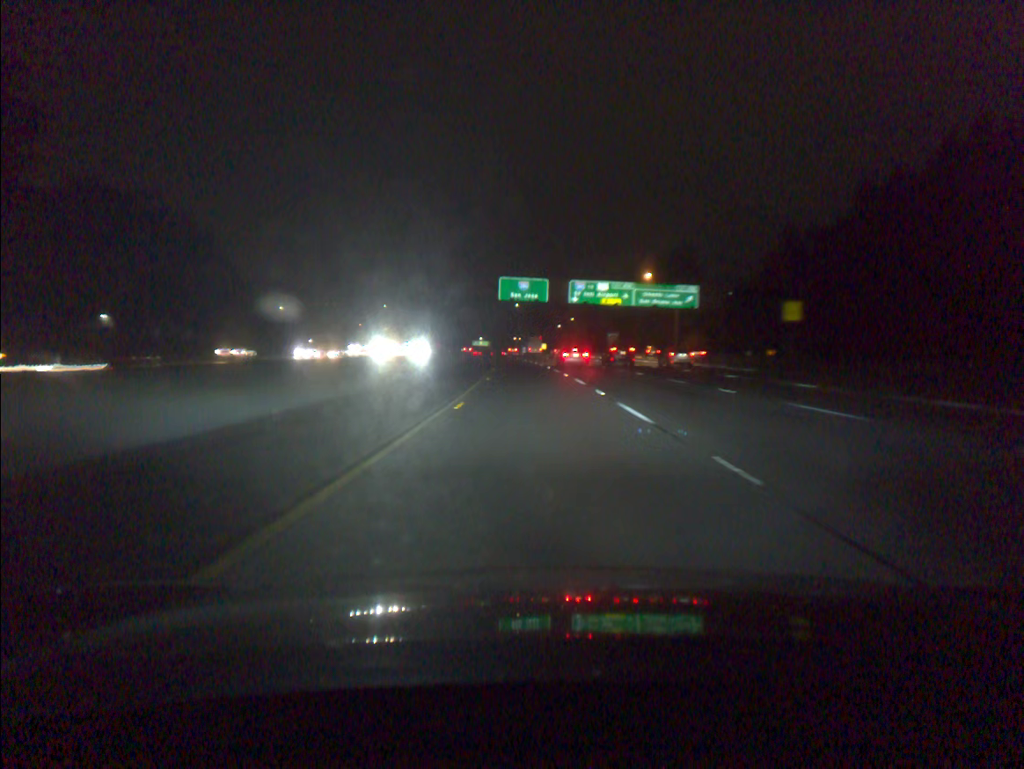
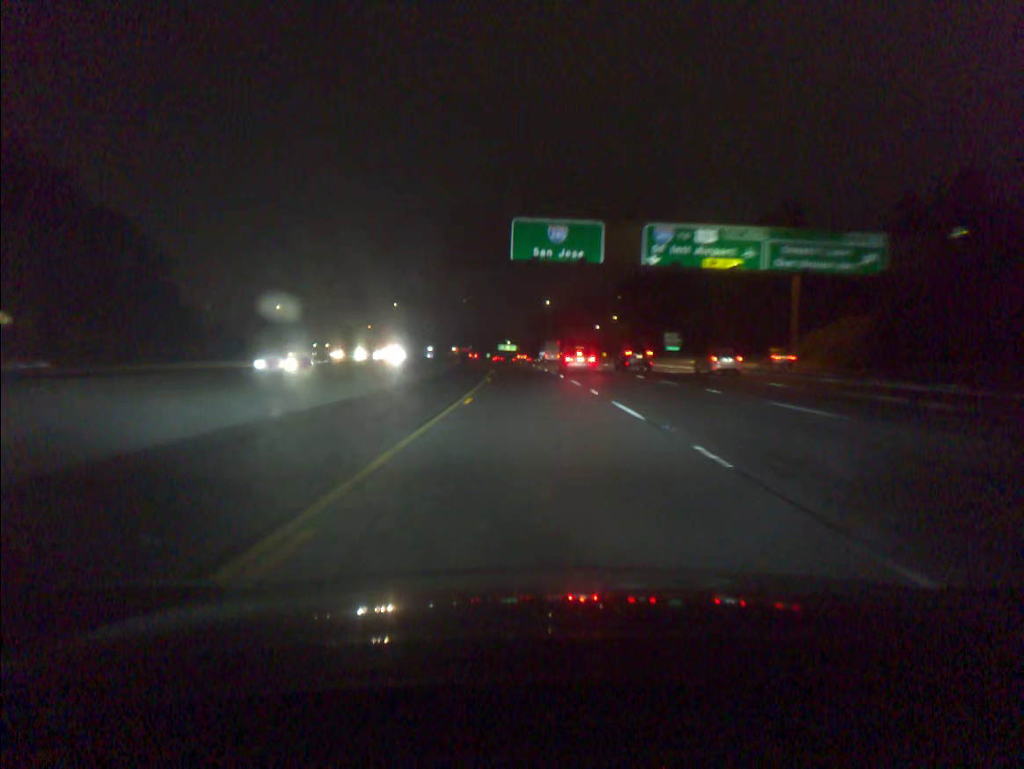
(-0.9, +41.4) m; -2°
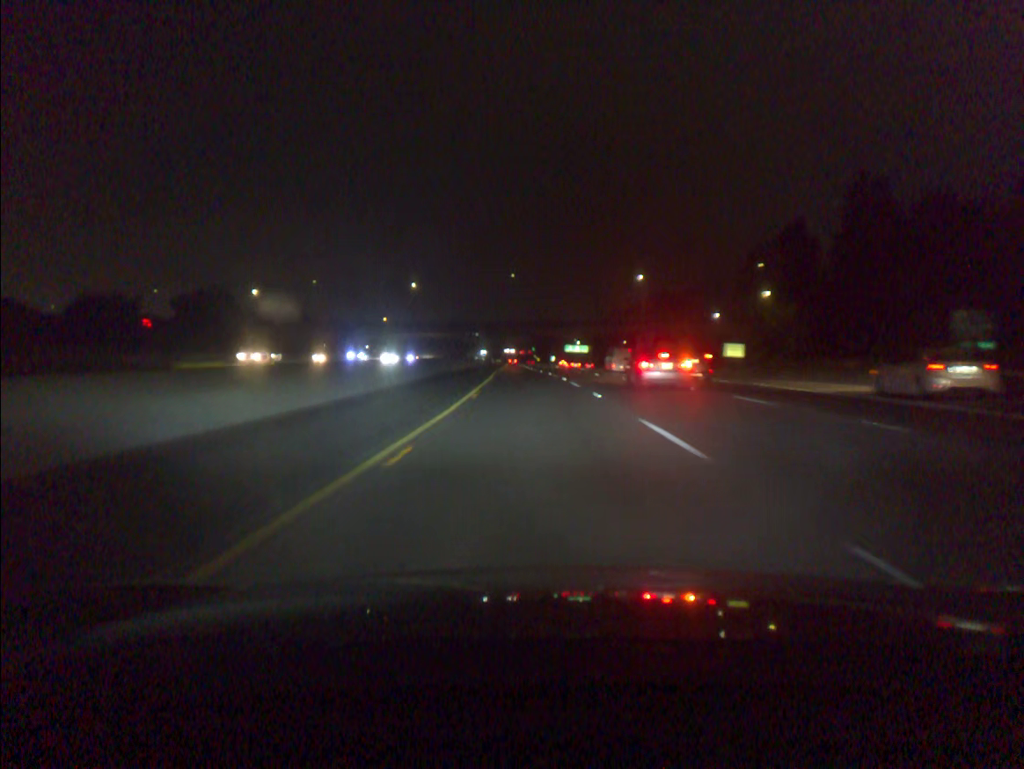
(-3.4, +82.9) m; -5°
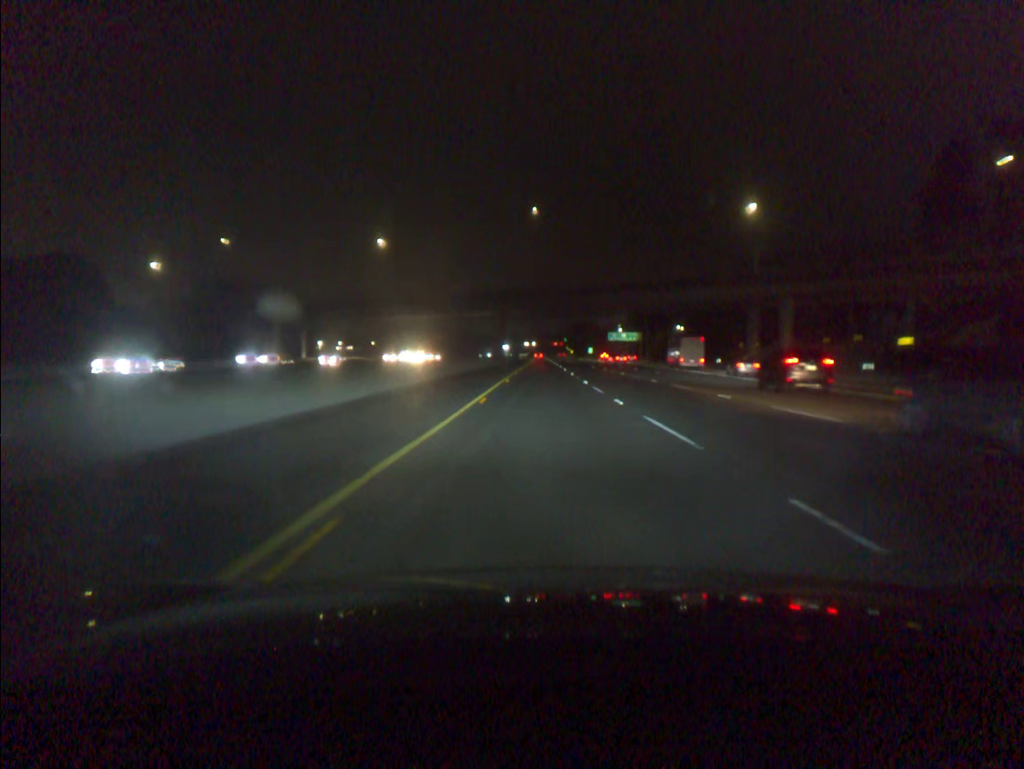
(-1.5, +62.6) m; -2°
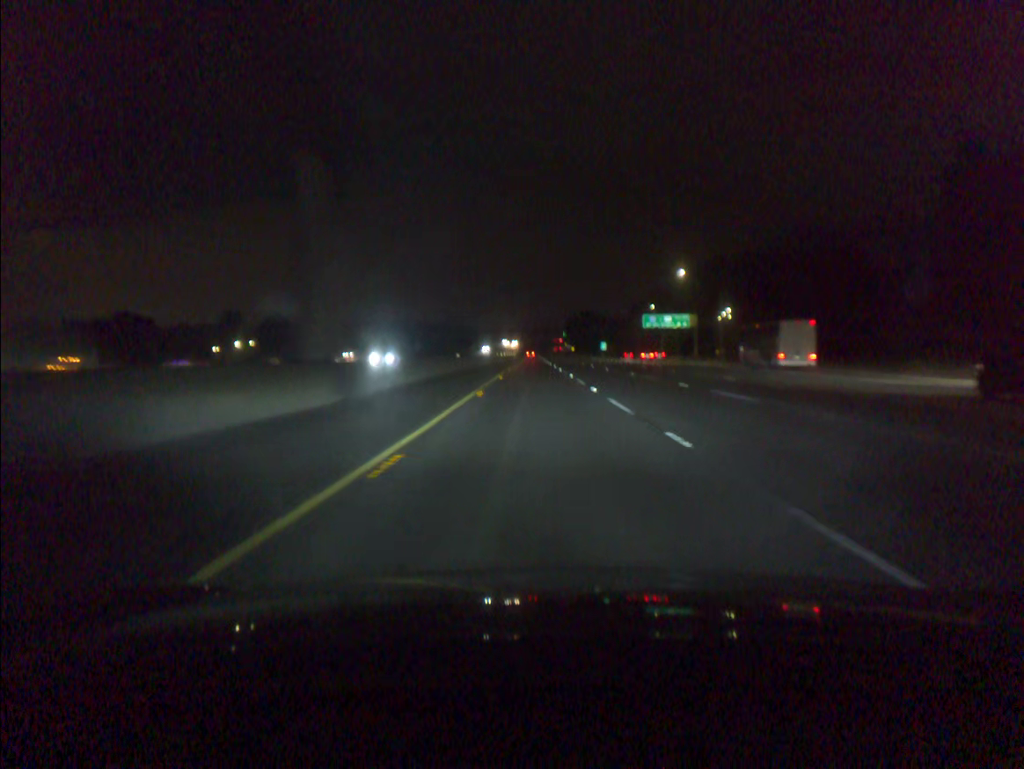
(+0.3, +84.1) m; 0°
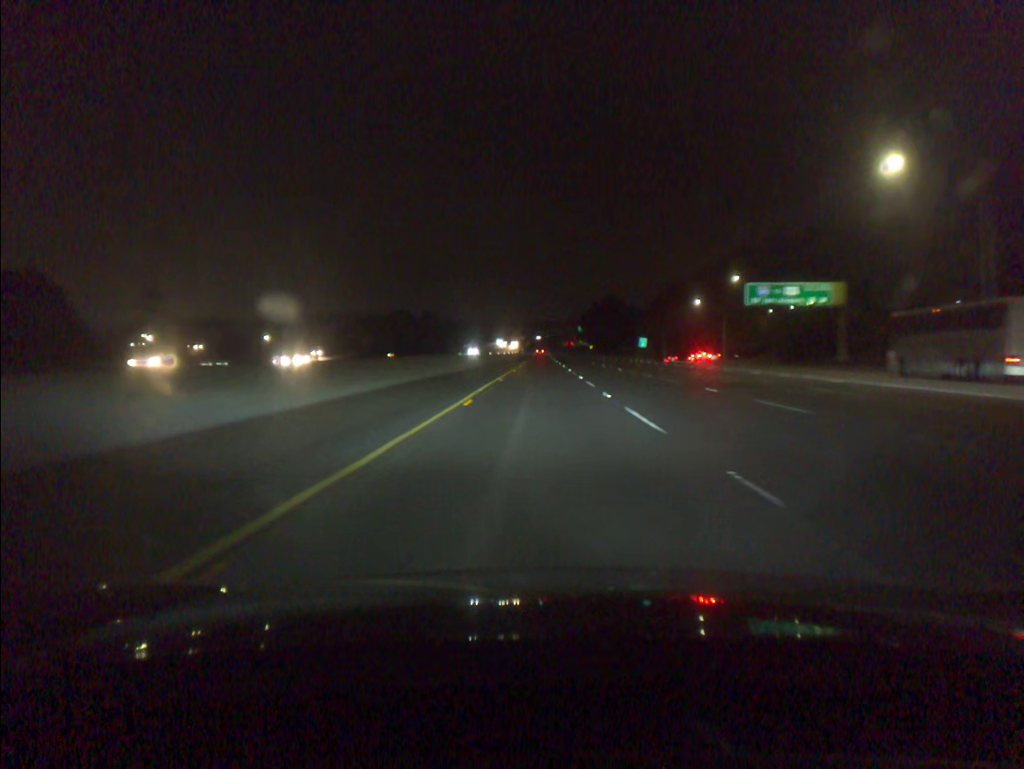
(-0.3, +63.2) m; -1°
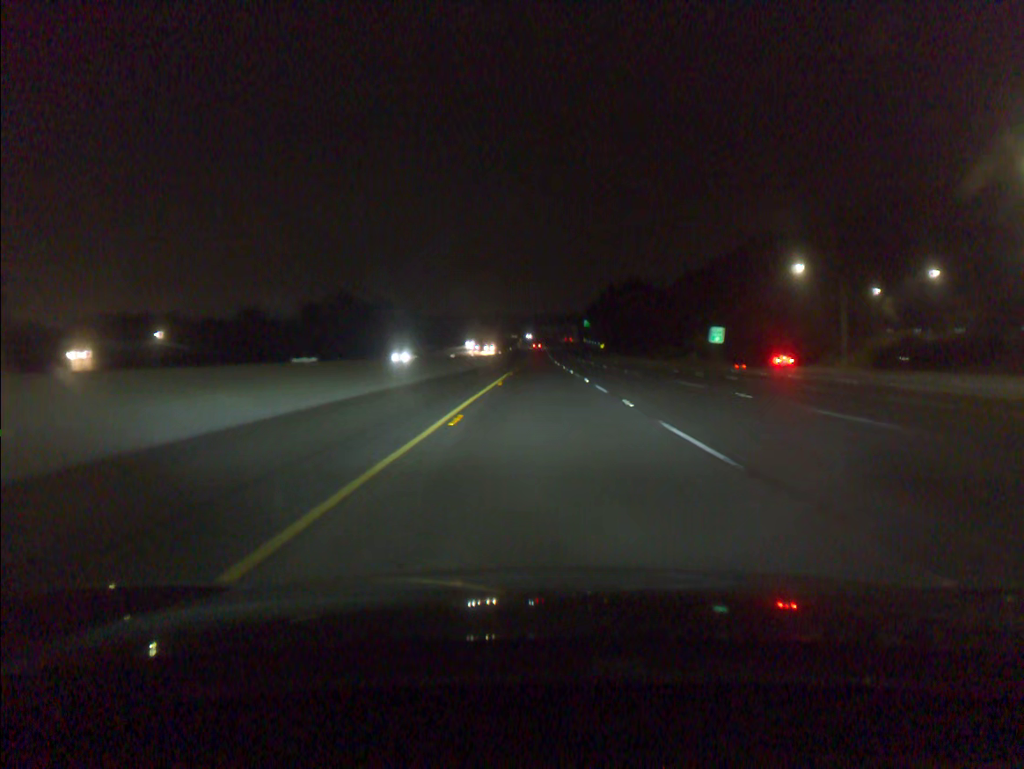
(+0.1, +63.0) m; 0°
